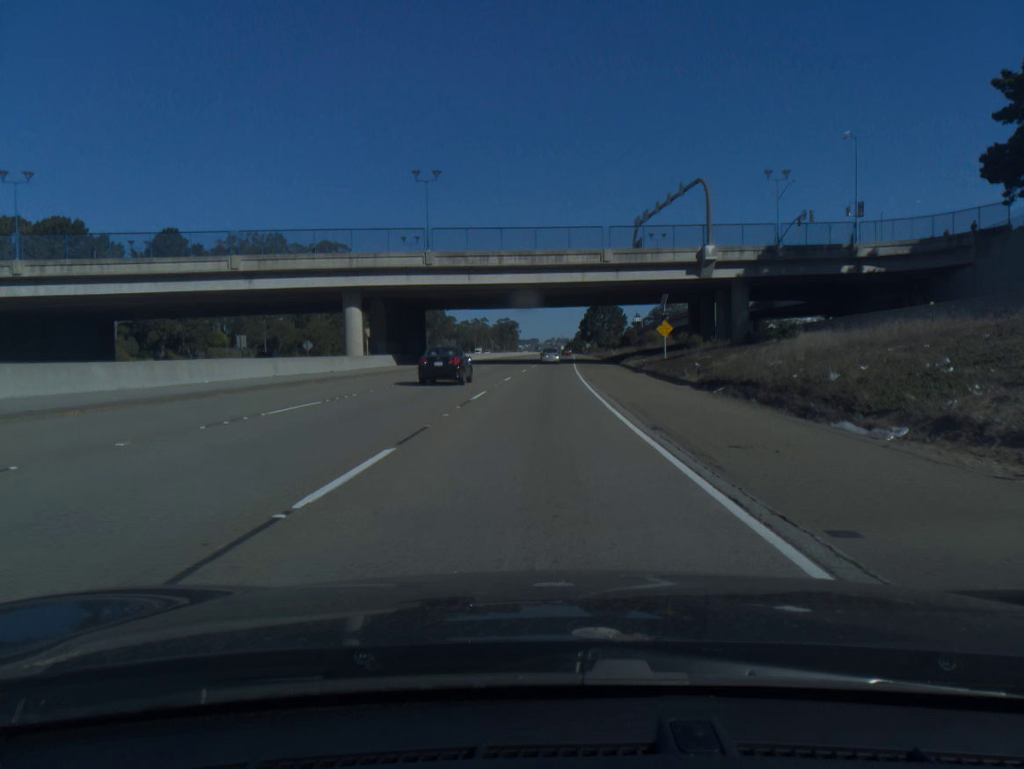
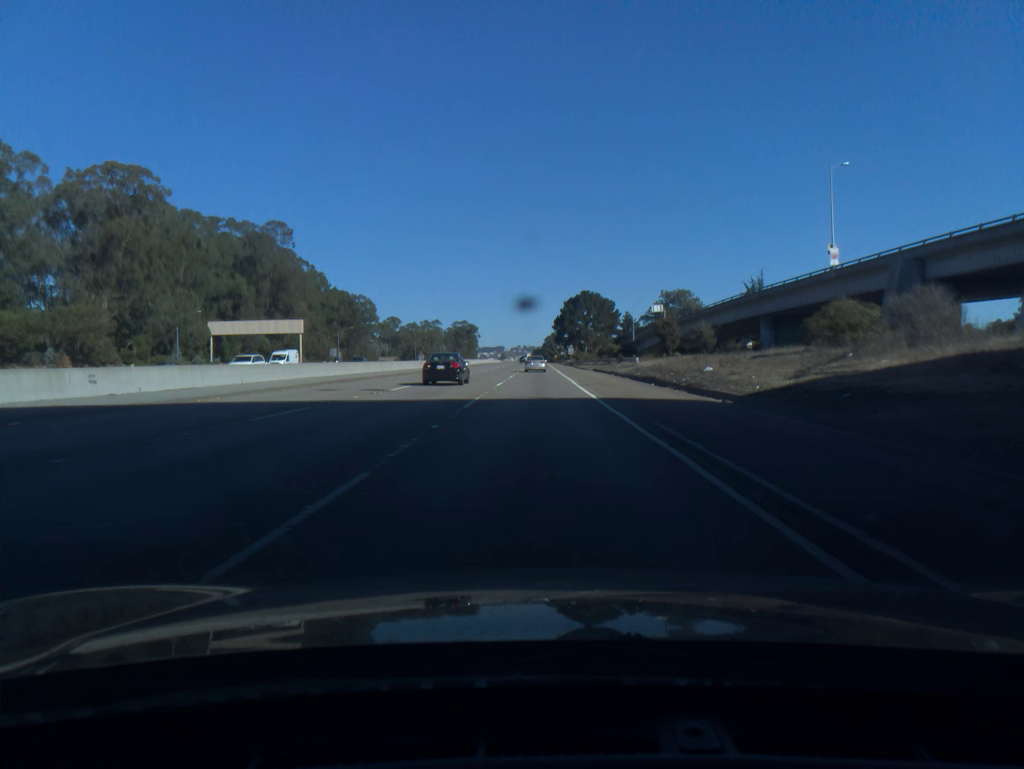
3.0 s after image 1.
(+2.1, +89.1) m; +3°
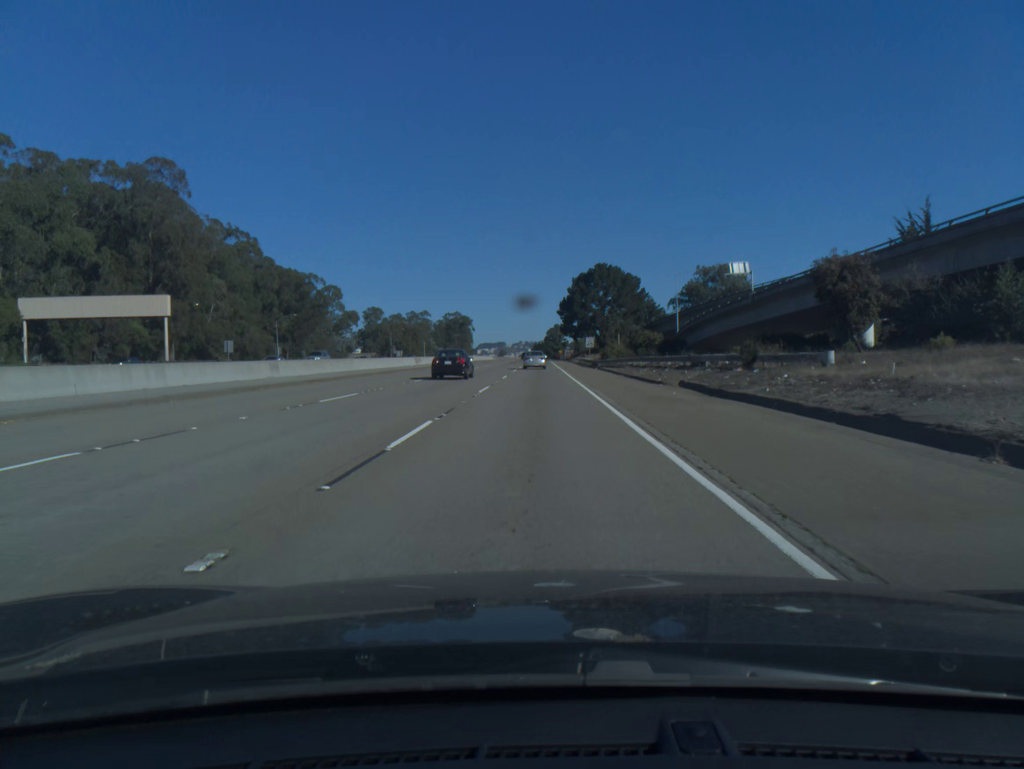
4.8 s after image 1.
(0.0, +52.4) m; 0°
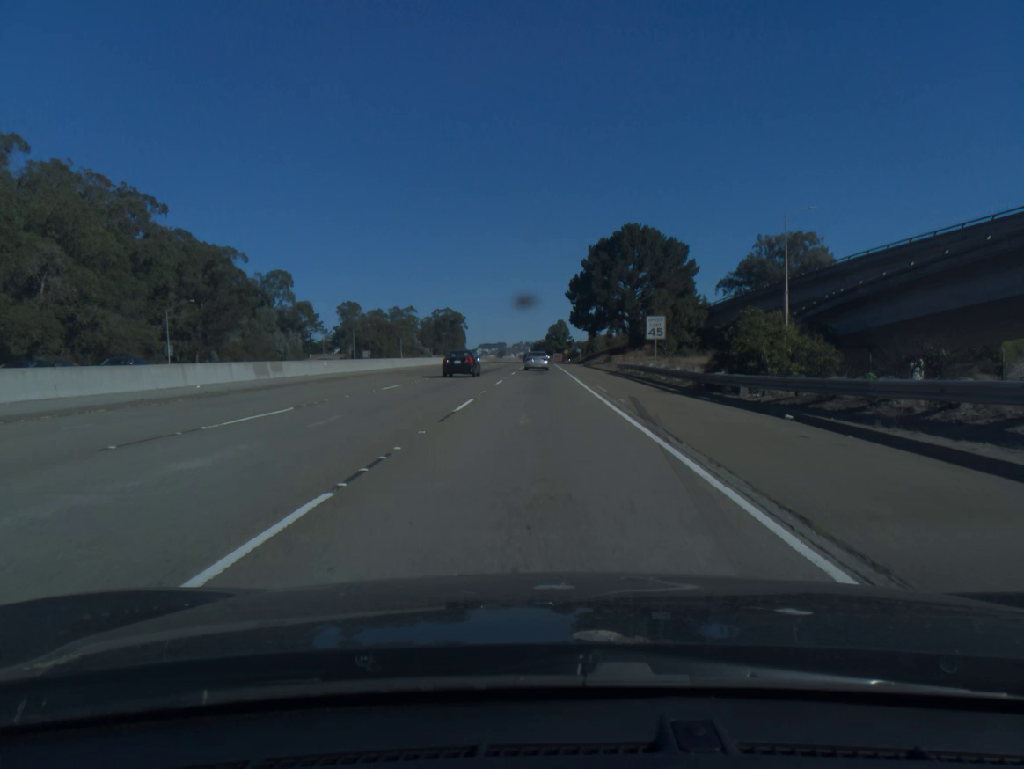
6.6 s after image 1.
(-0.1, +50.9) m; 0°
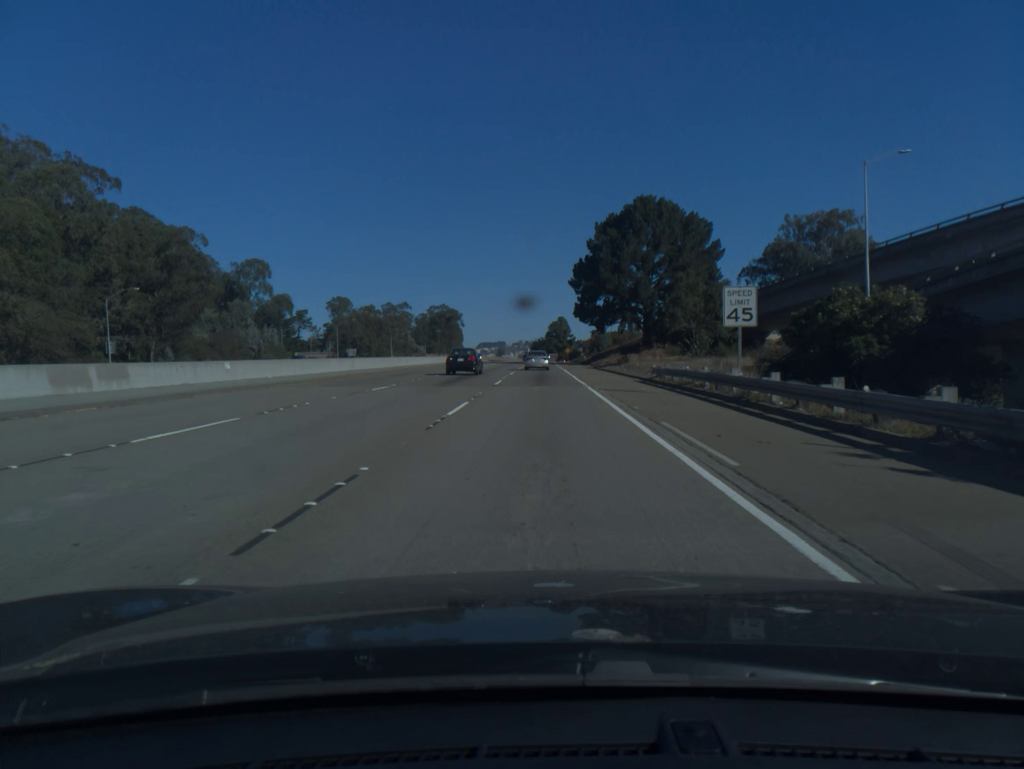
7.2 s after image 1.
(0.0, +16.6) m; 0°
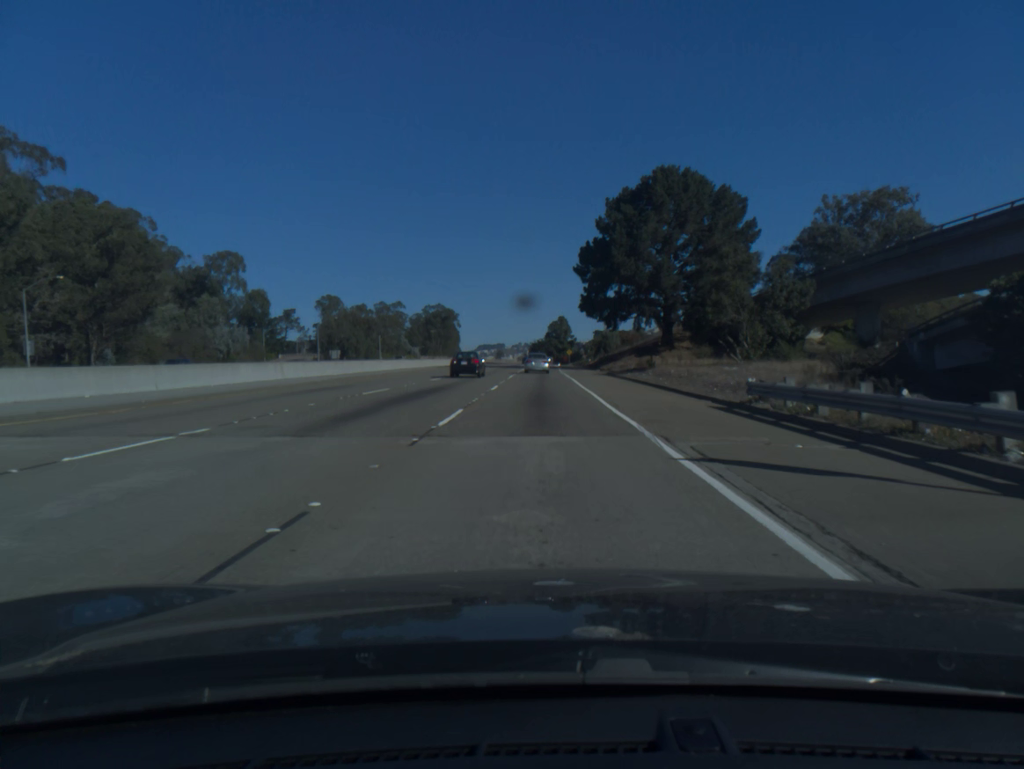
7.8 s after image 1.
(0.0, +16.4) m; 0°
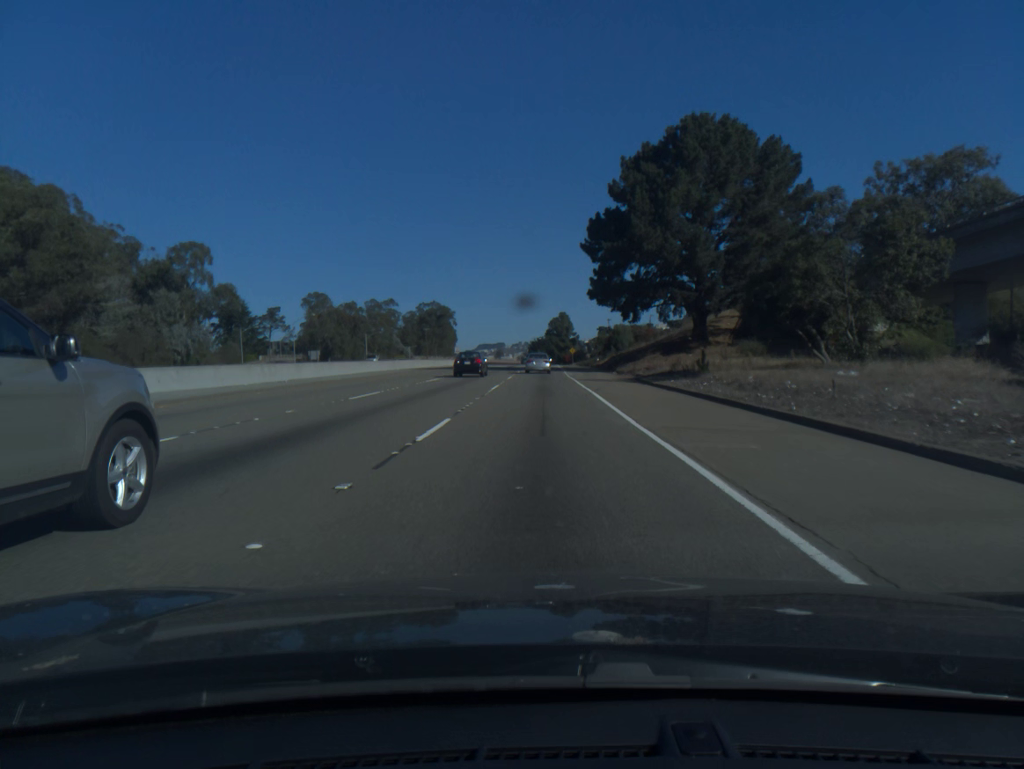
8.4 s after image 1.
(0.0, +16.3) m; 0°
